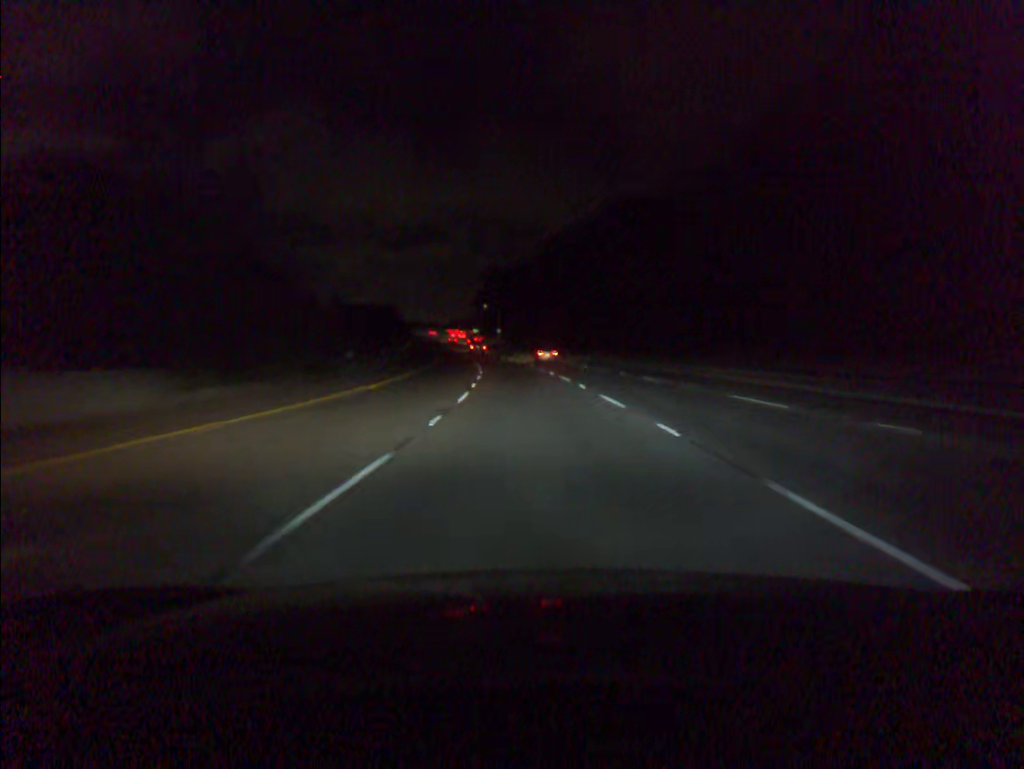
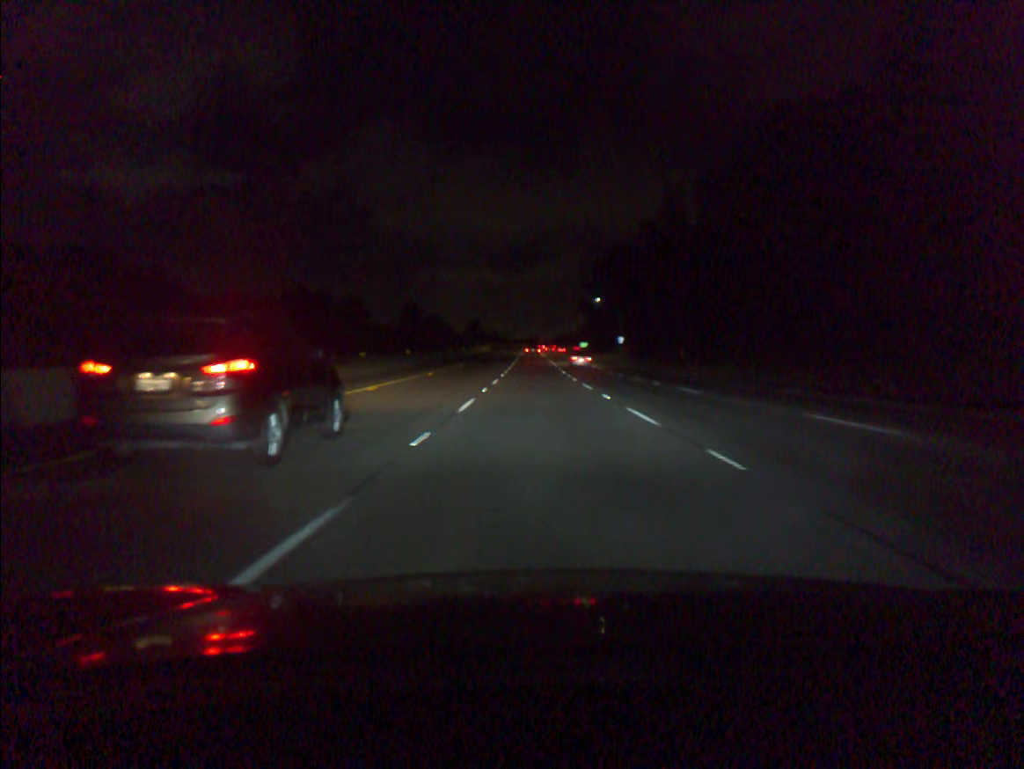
(-6.8, +90.3) m; -8°
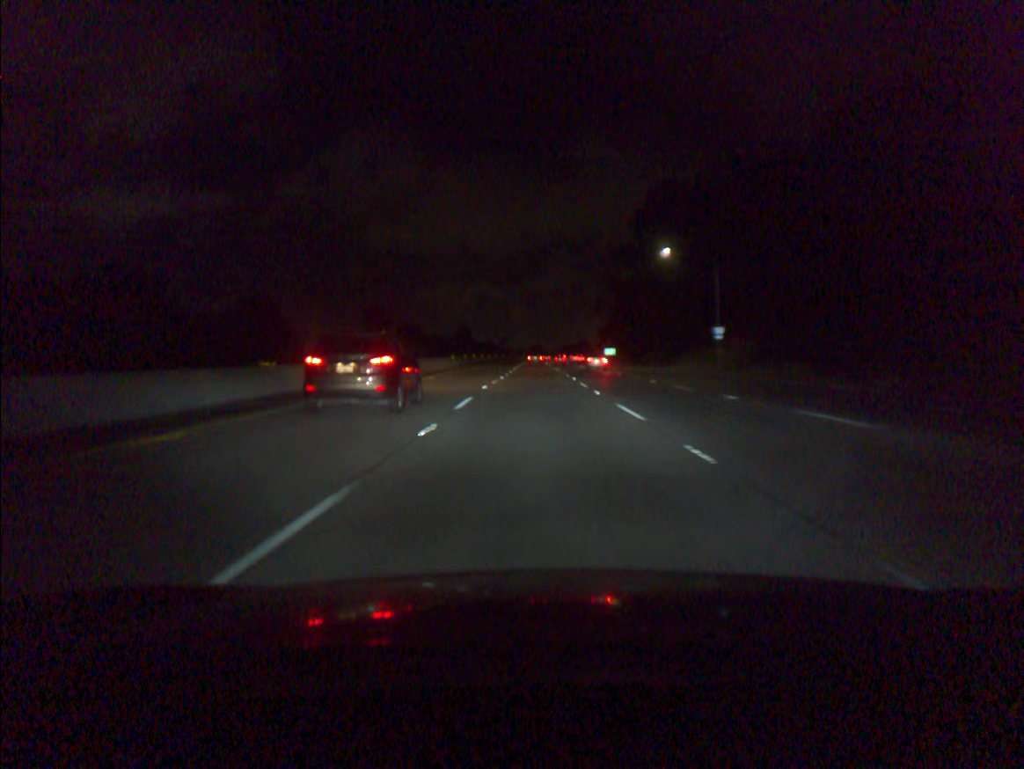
(-0.6, +72.2) m; 0°
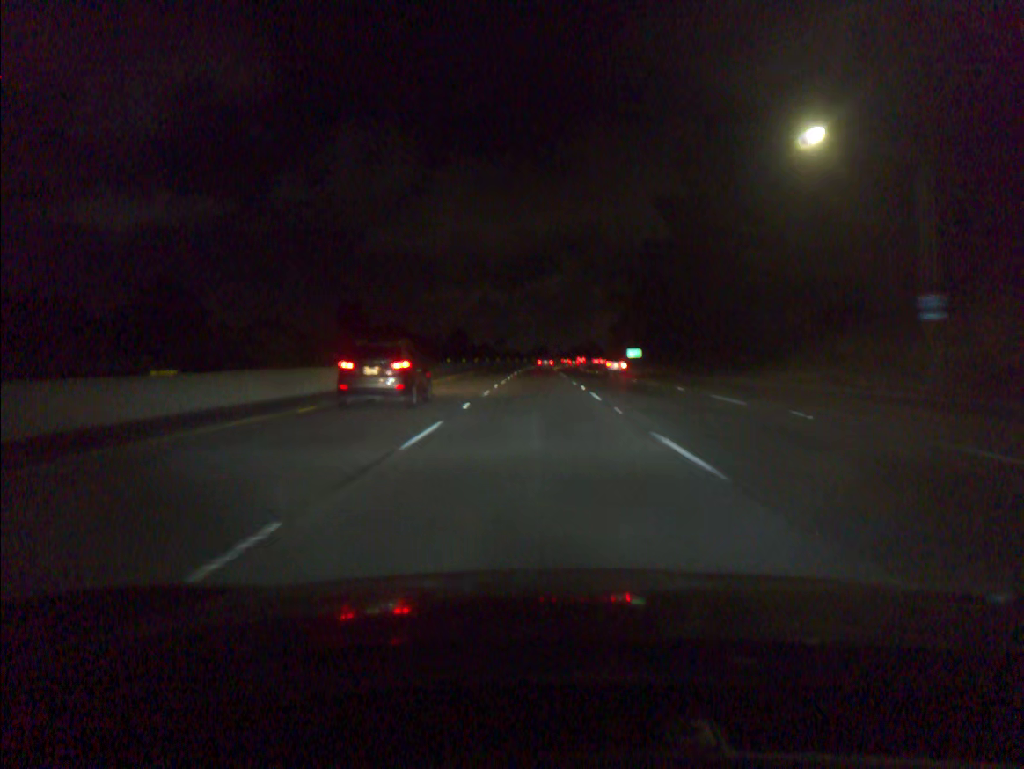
(0.0, +36.1) m; 0°
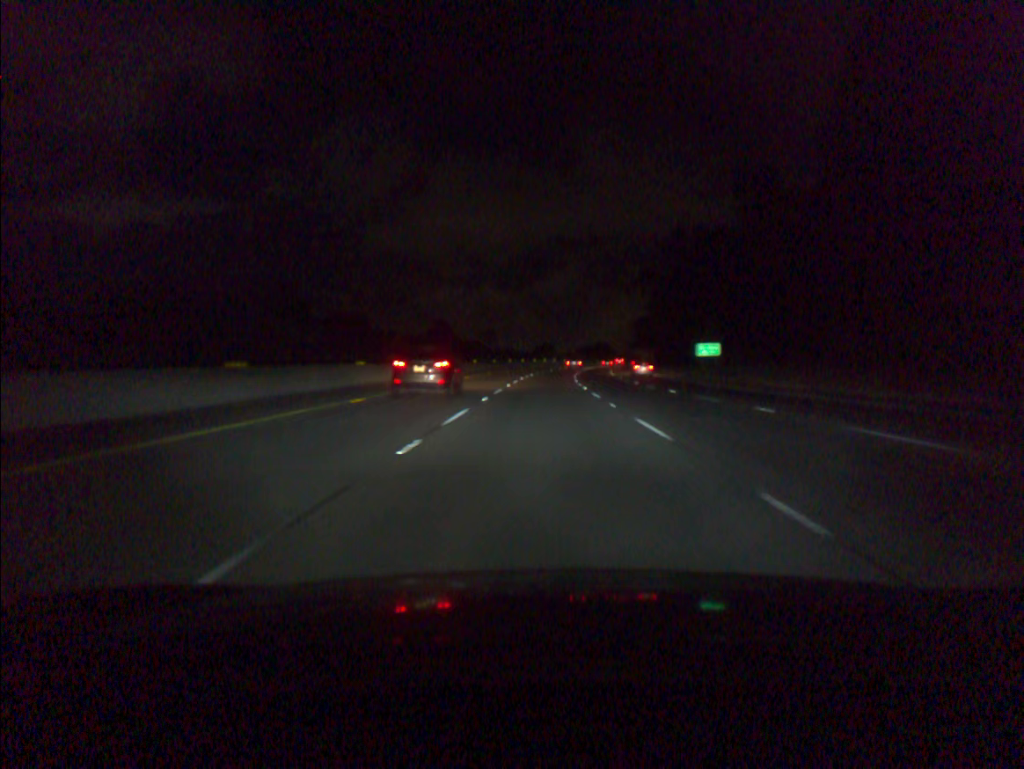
(-0.1, +54.3) m; 0°
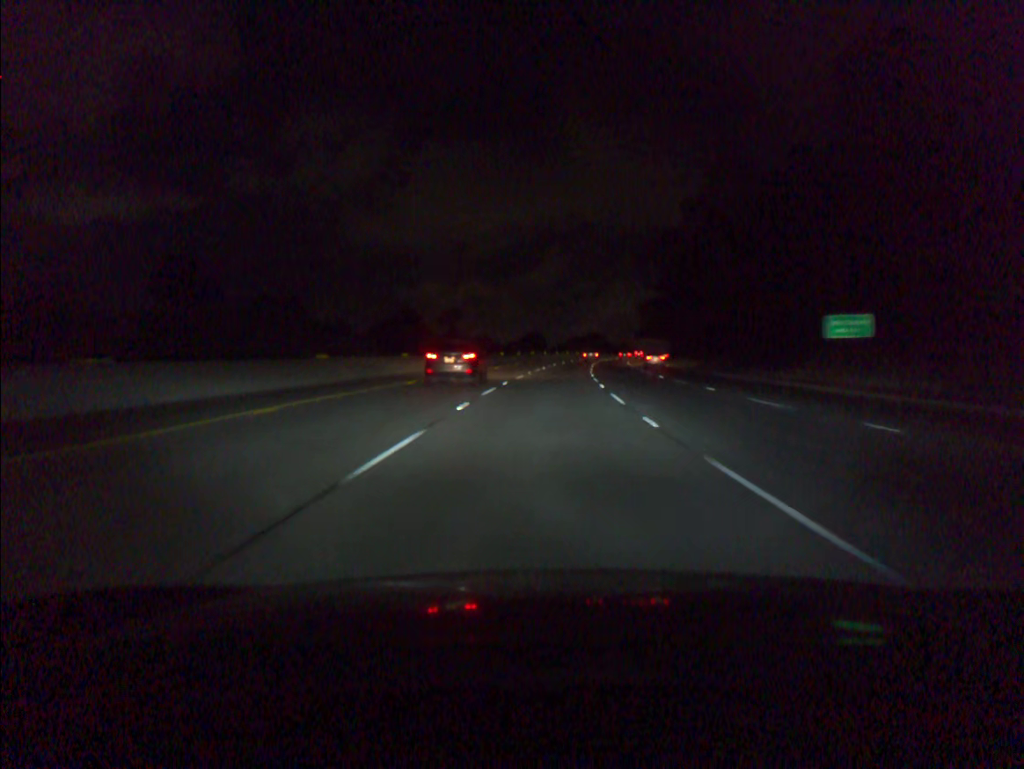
(+0.2, +36.4) m; +1°
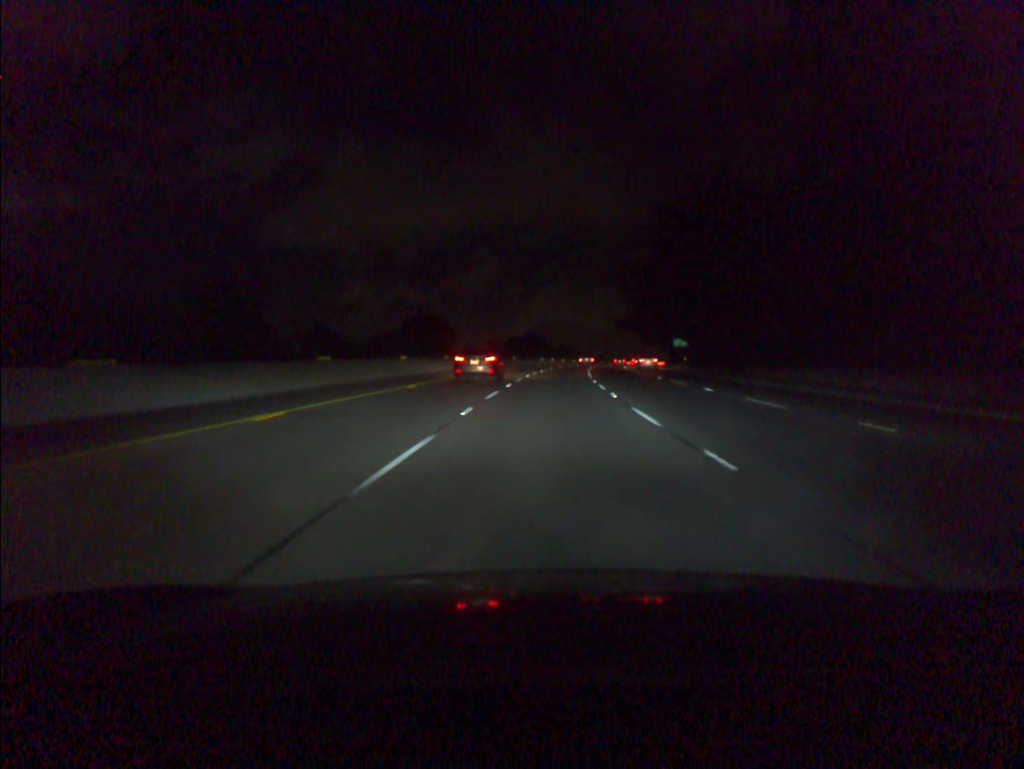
(+2.8, +73.0) m; +5°
